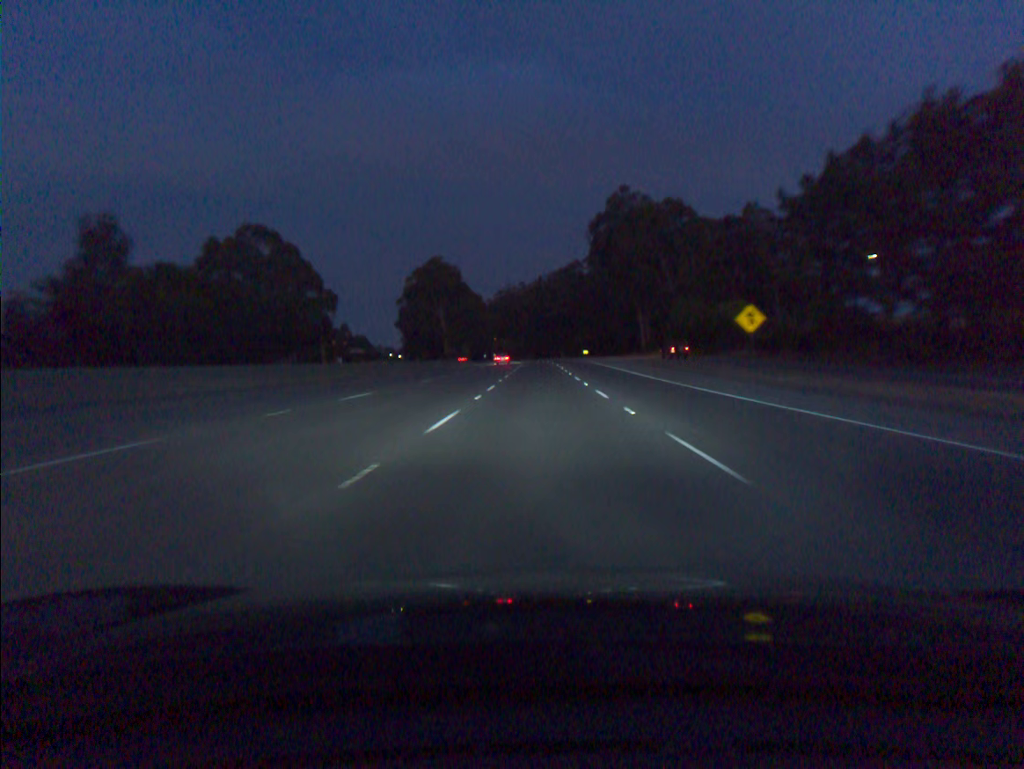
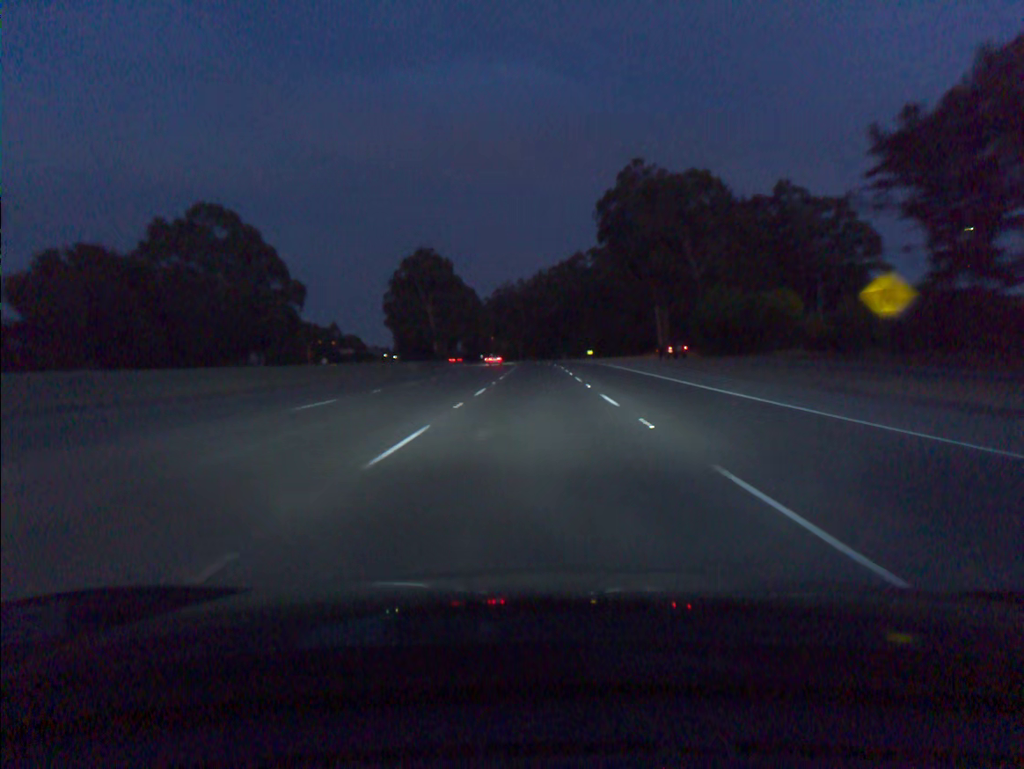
(0.0, +18.4) m; 0°
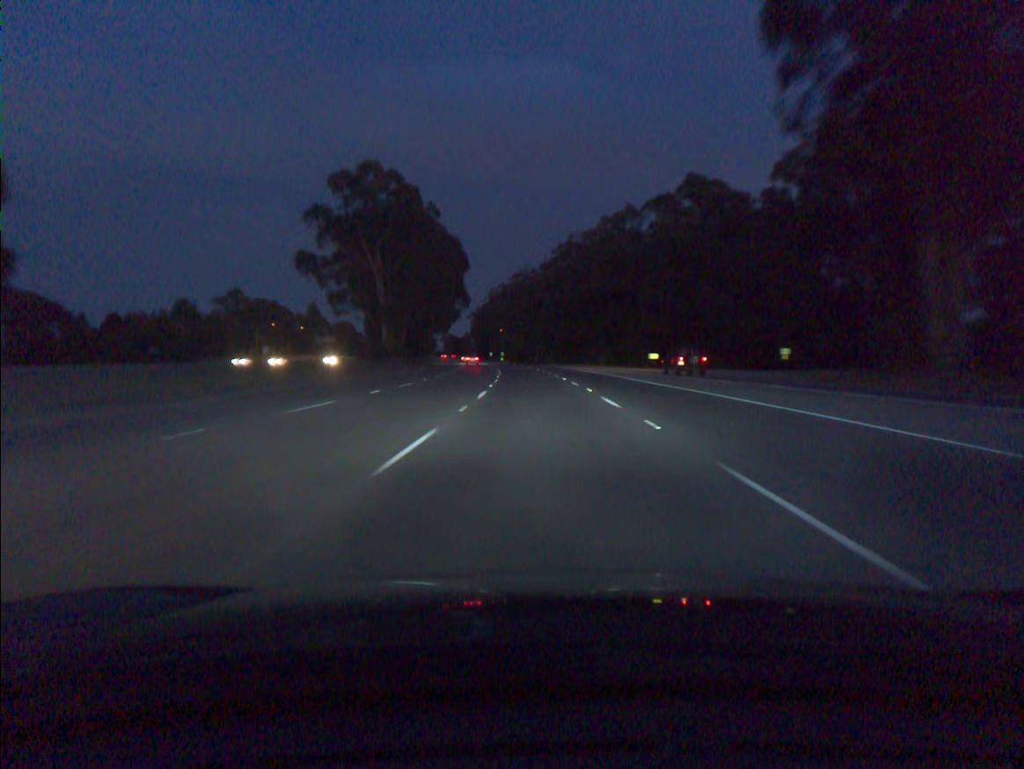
(-0.7, +73.4) m; -2°
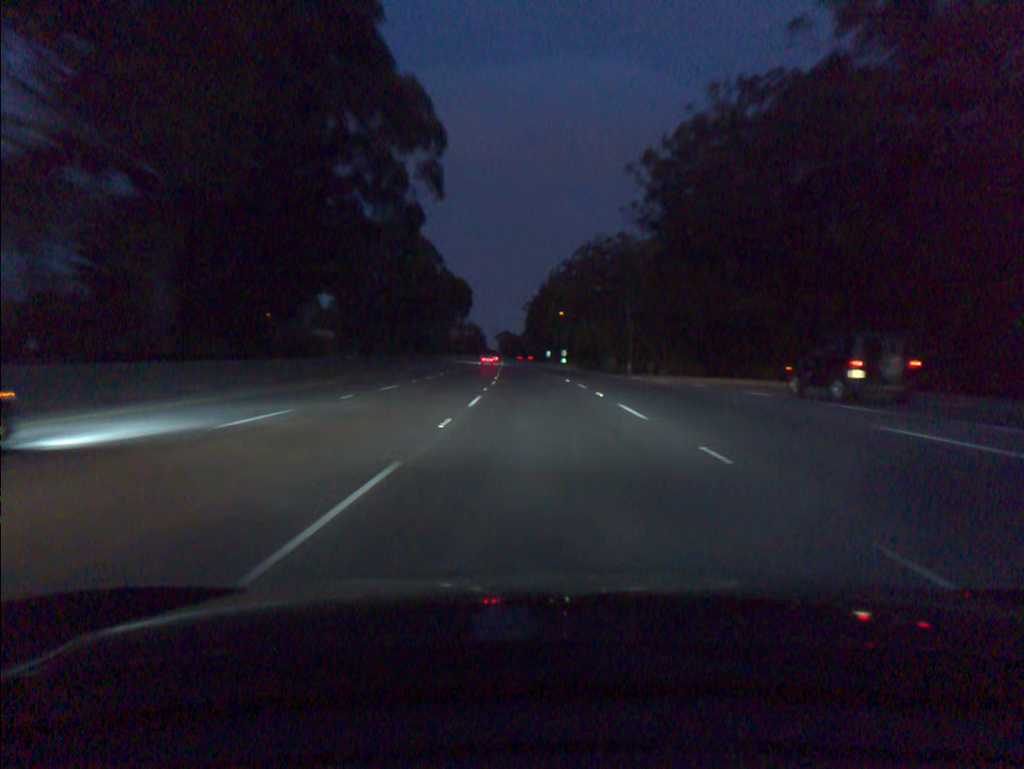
(-3.7, +91.6) m; -5°
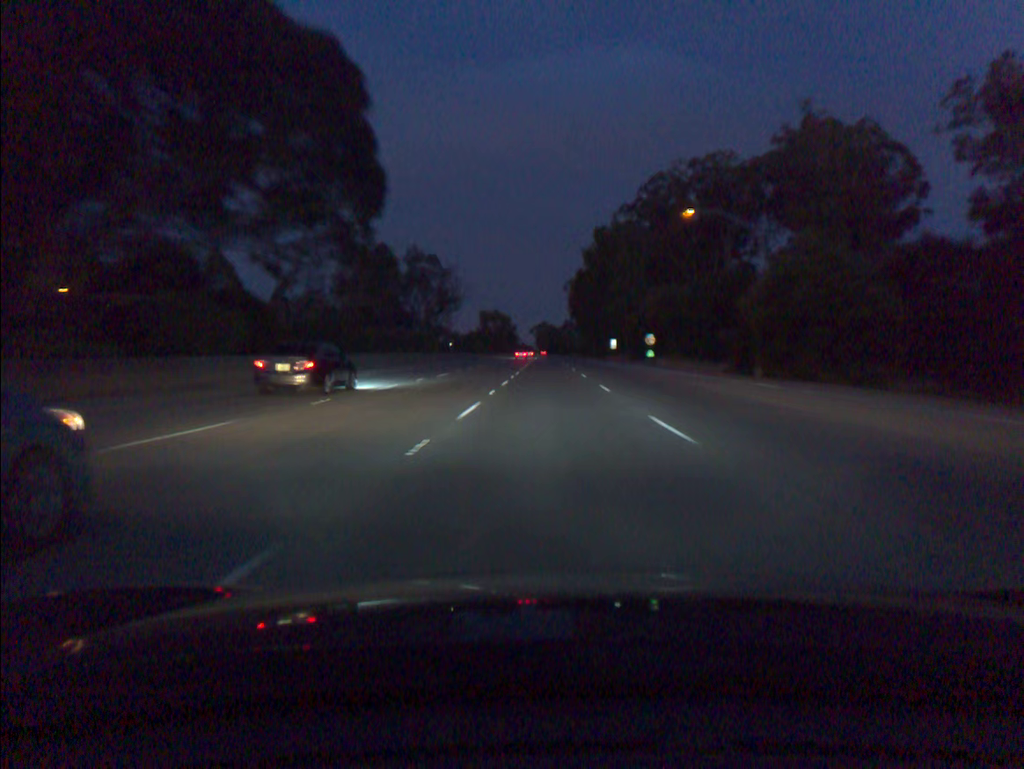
(-3.0, +91.7) m; -3°
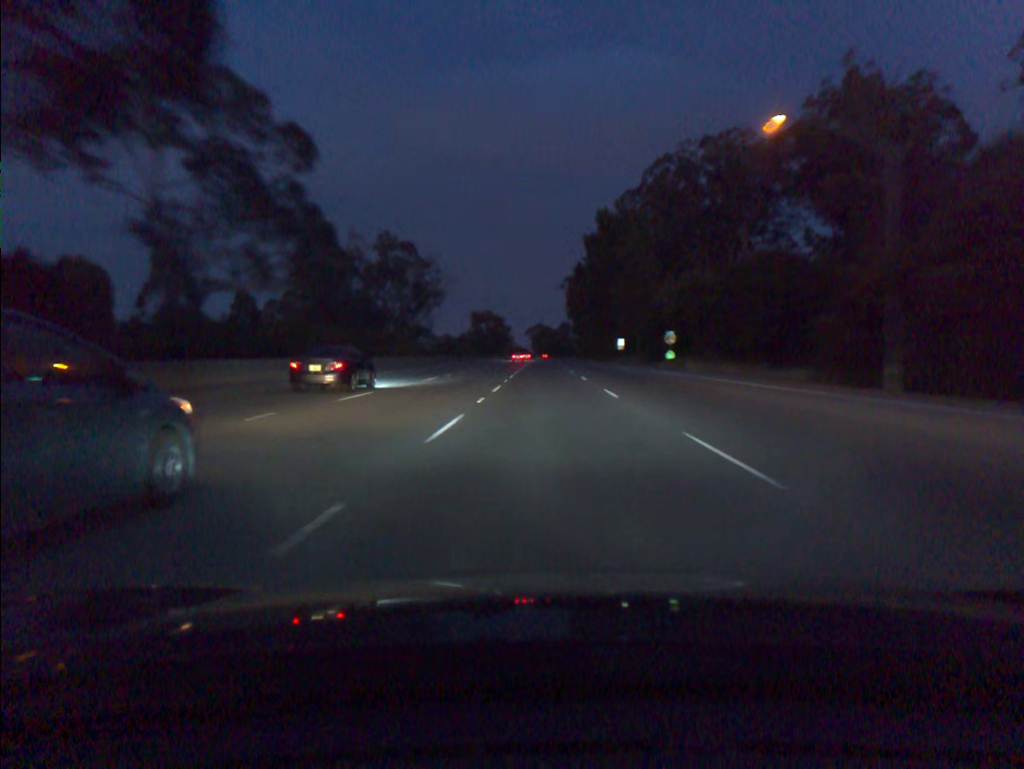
(0.0, +18.4) m; 0°
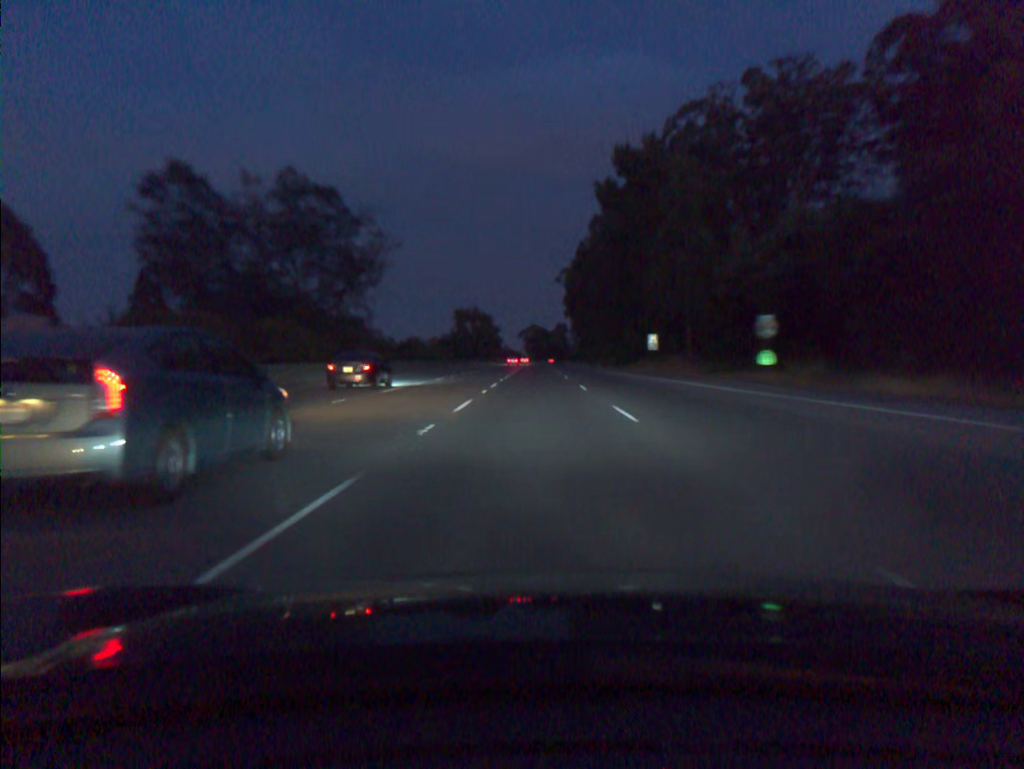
(+0.2, +36.7) m; 0°
